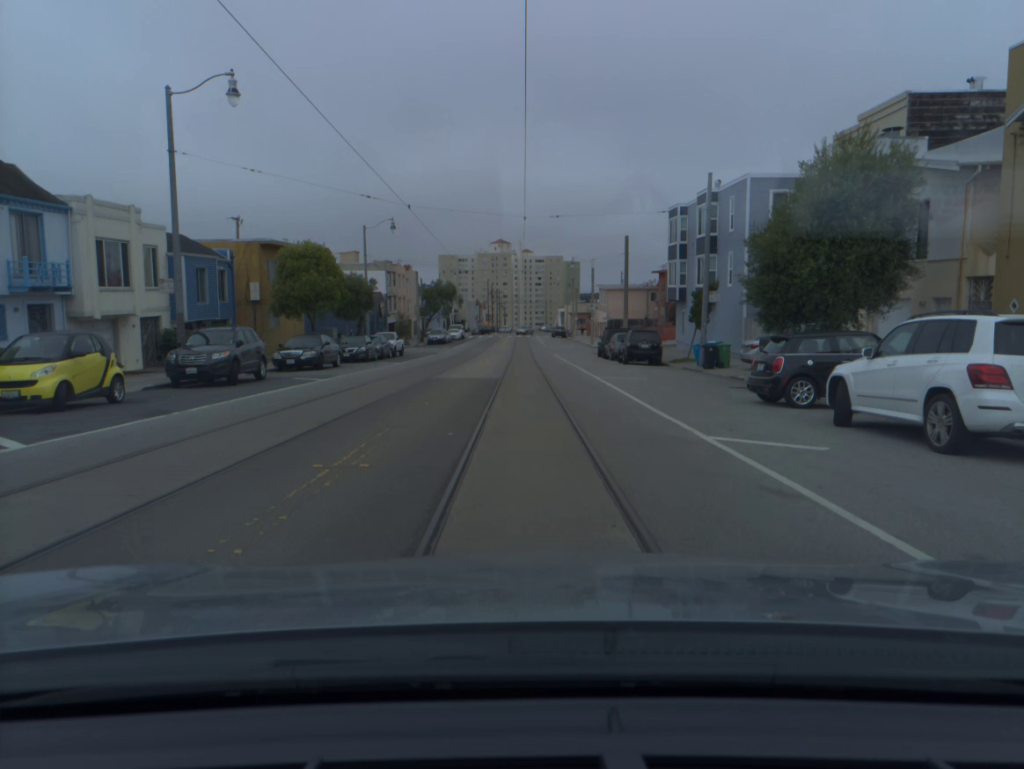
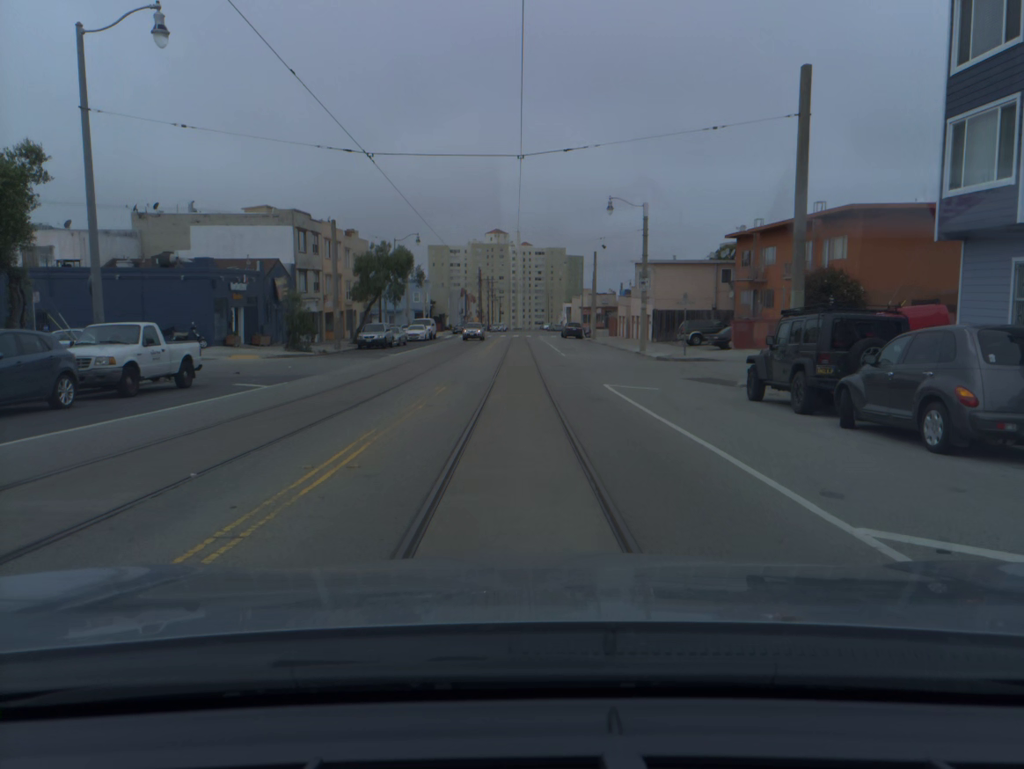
(+0.1, +35.2) m; 0°
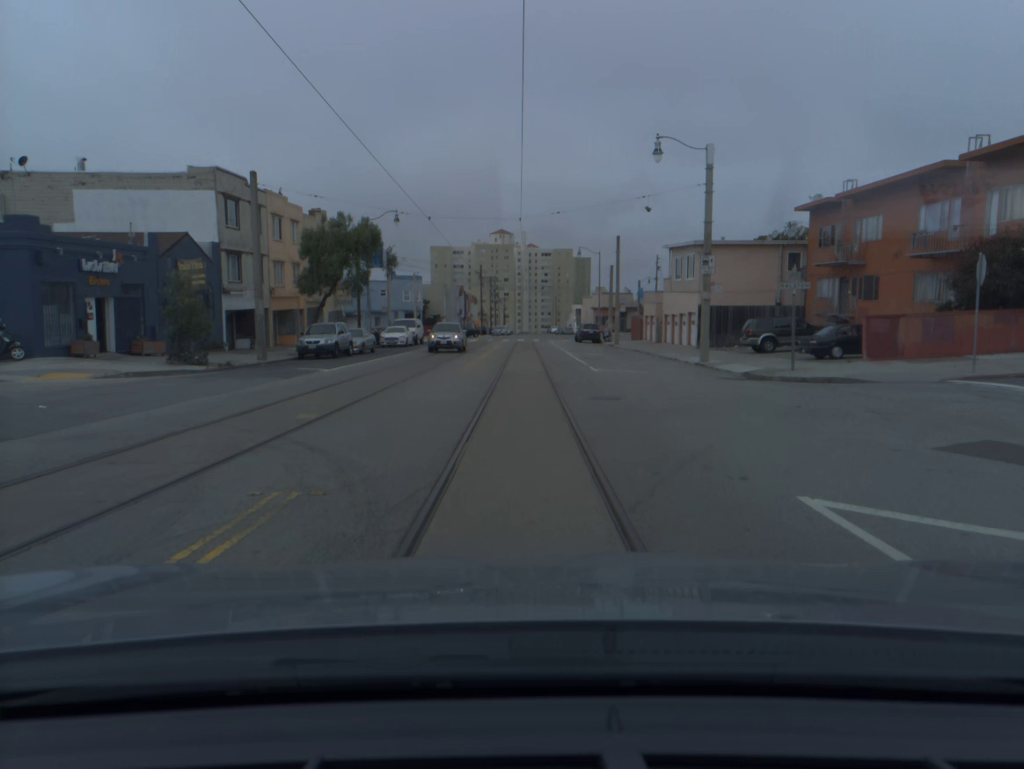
(0.0, +14.9) m; 0°
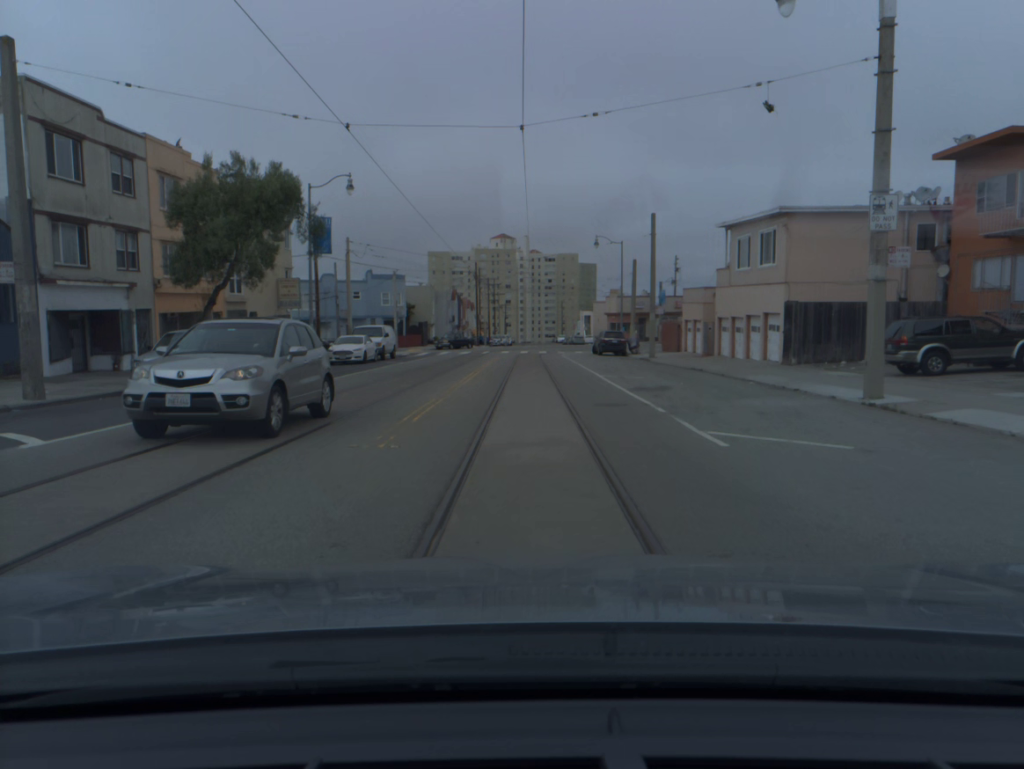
(-0.1, +15.2) m; 0°
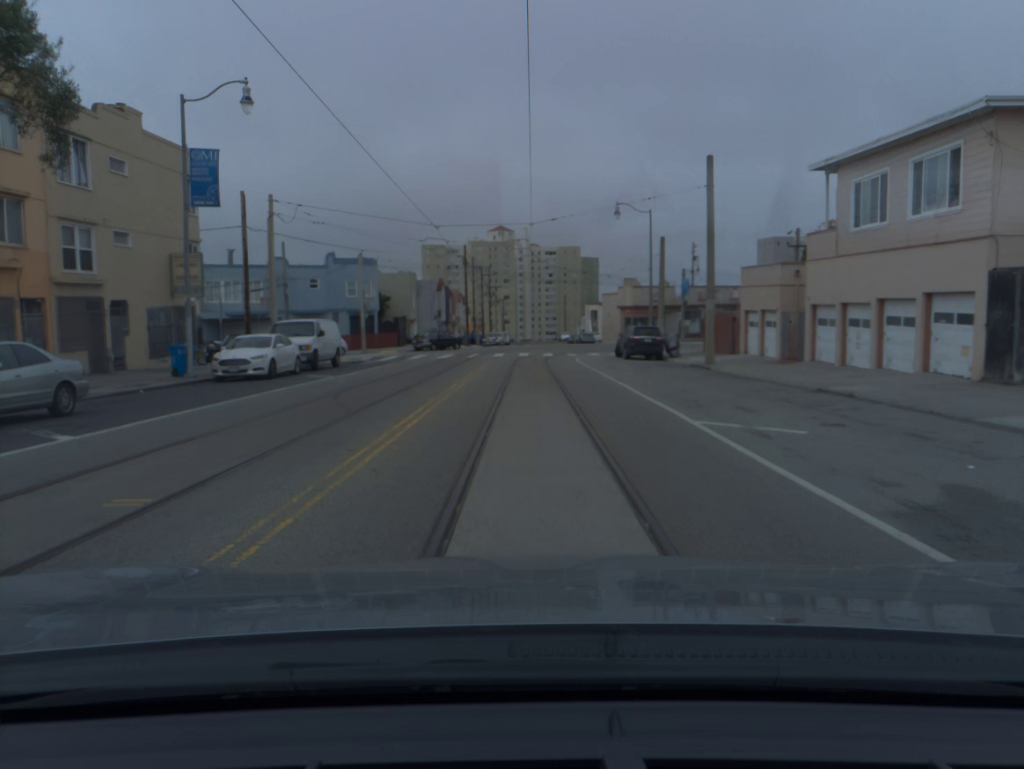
(0.0, +14.6) m; 0°
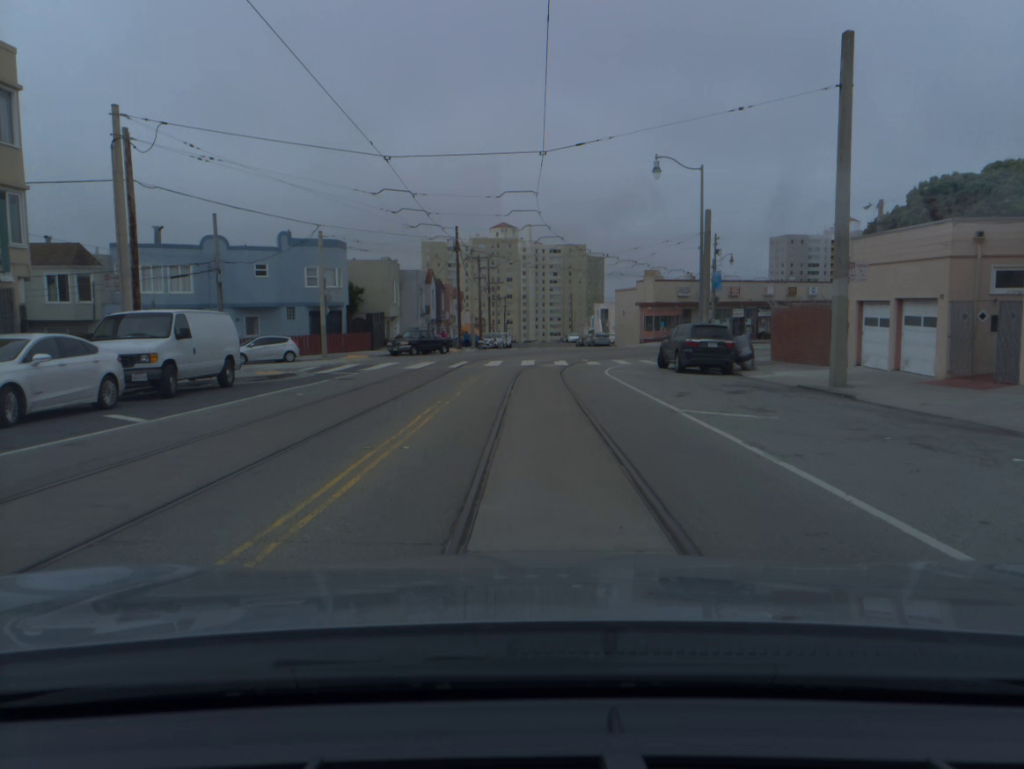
(0.0, +13.4) m; 0°
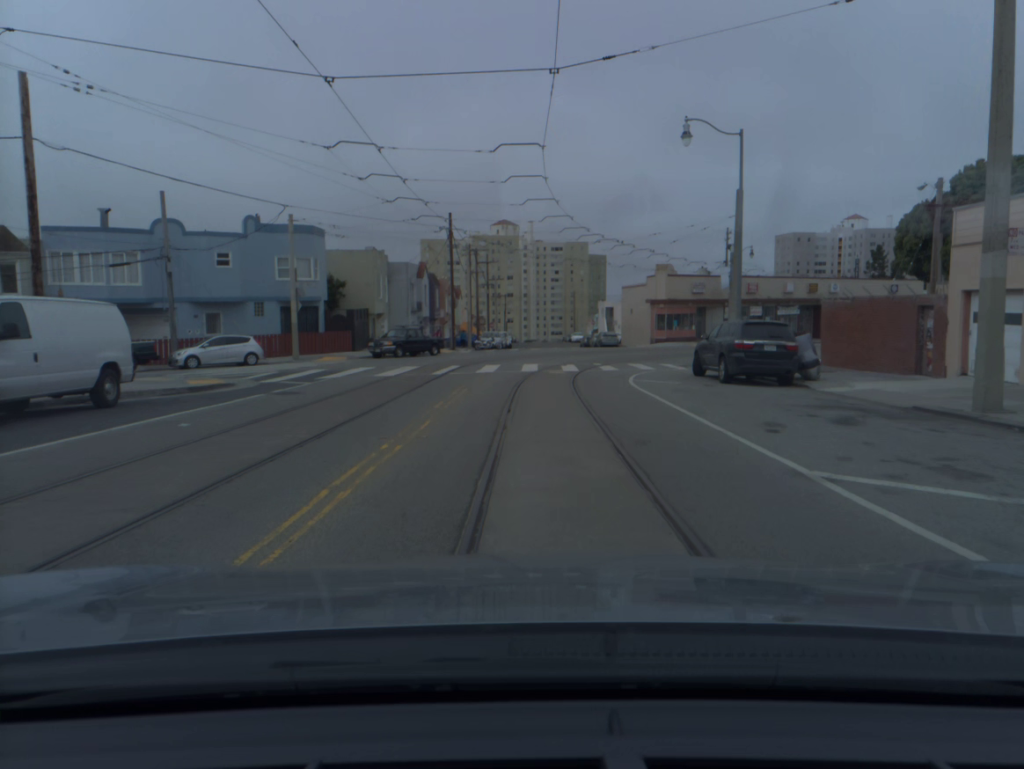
(0.0, +6.3) m; 0°
